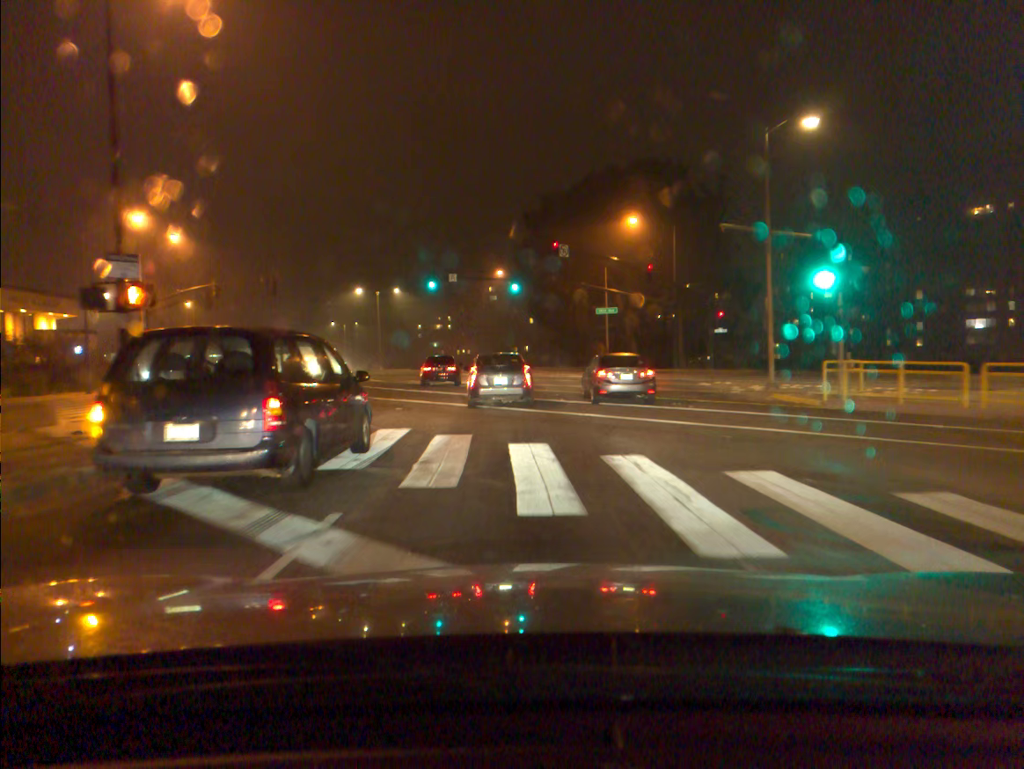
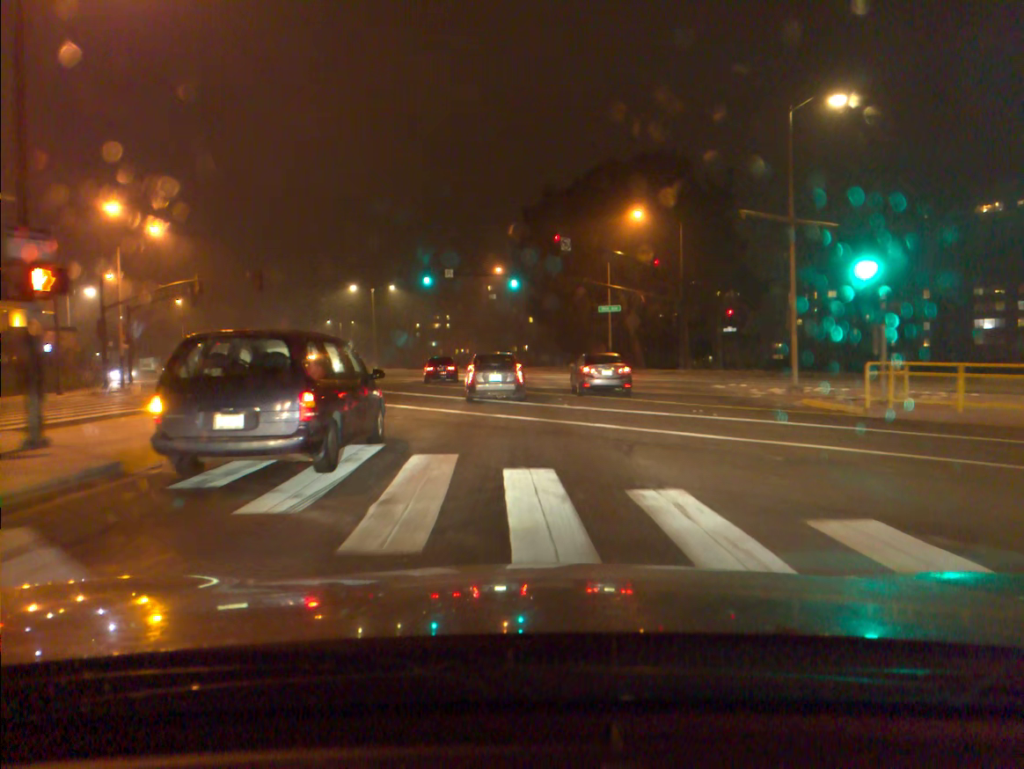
(0.0, +2.7) m; 0°
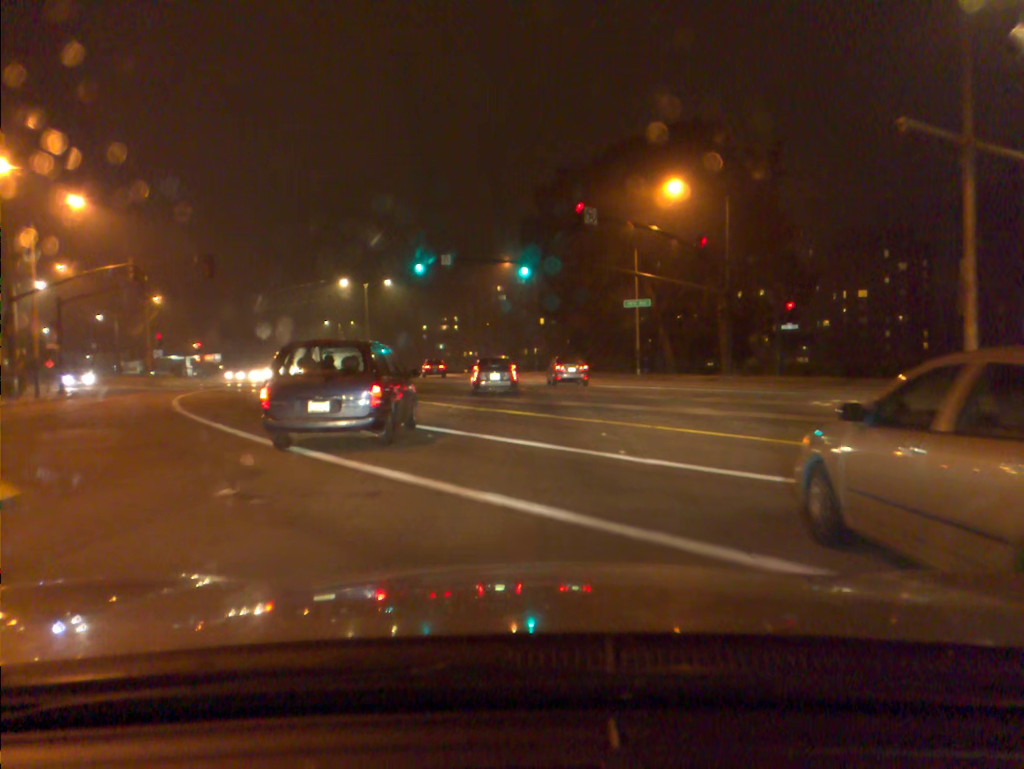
(-0.1, +10.2) m; -1°
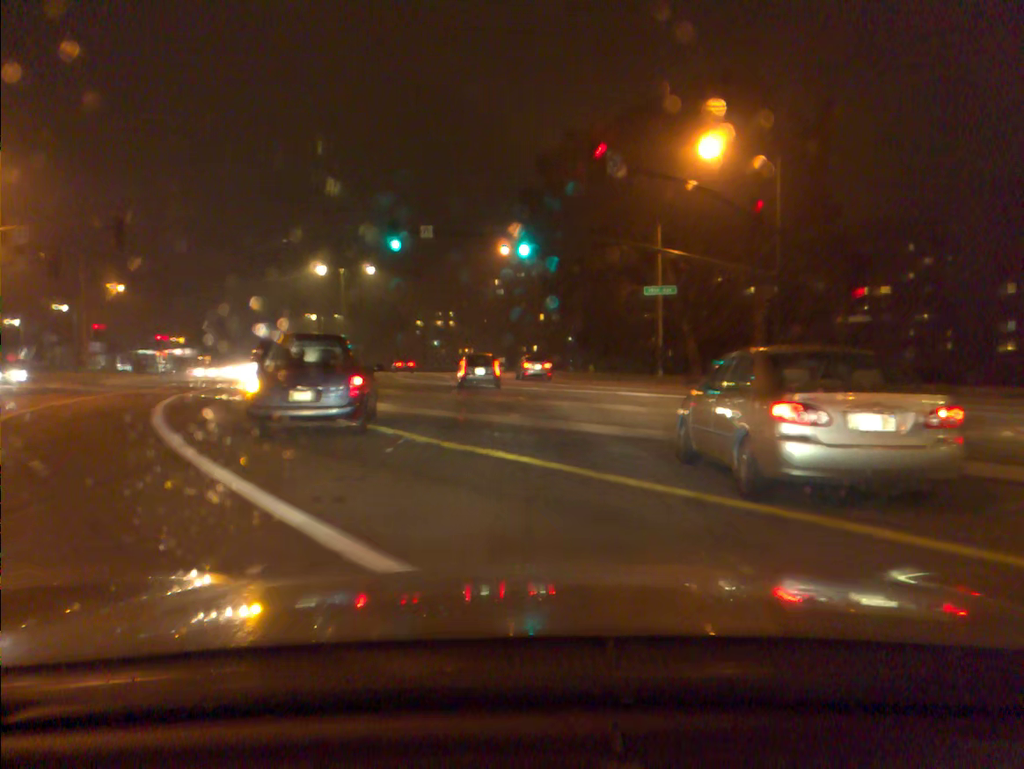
(0.0, +8.9) m; 0°
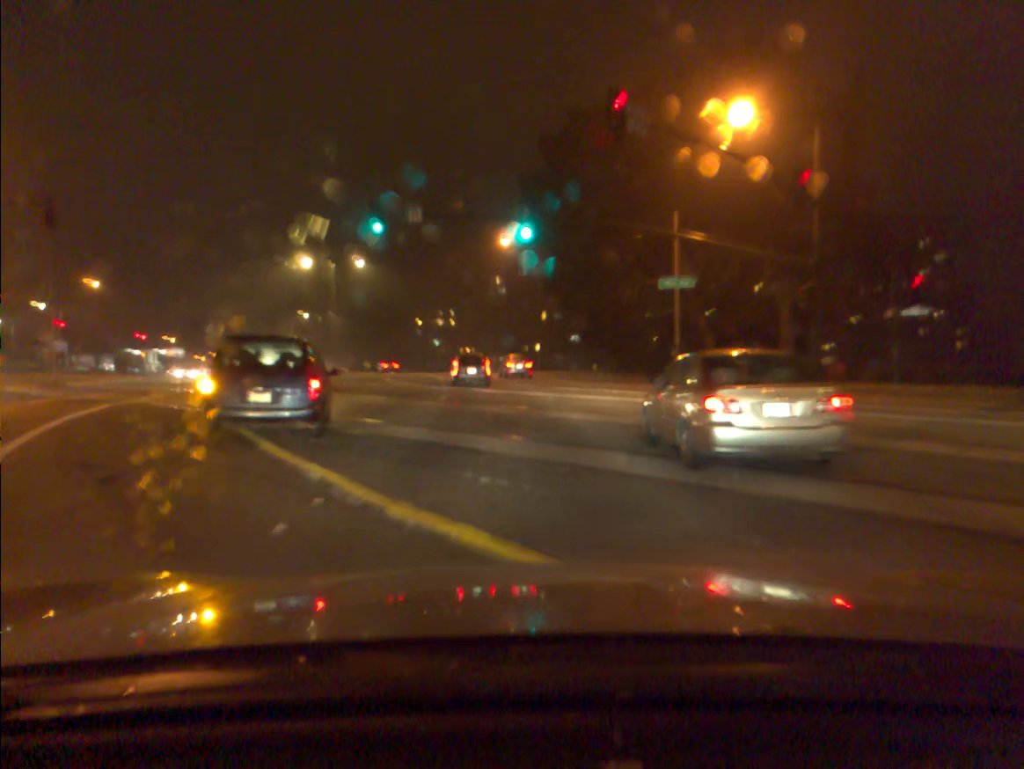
(0.0, +5.1) m; 0°
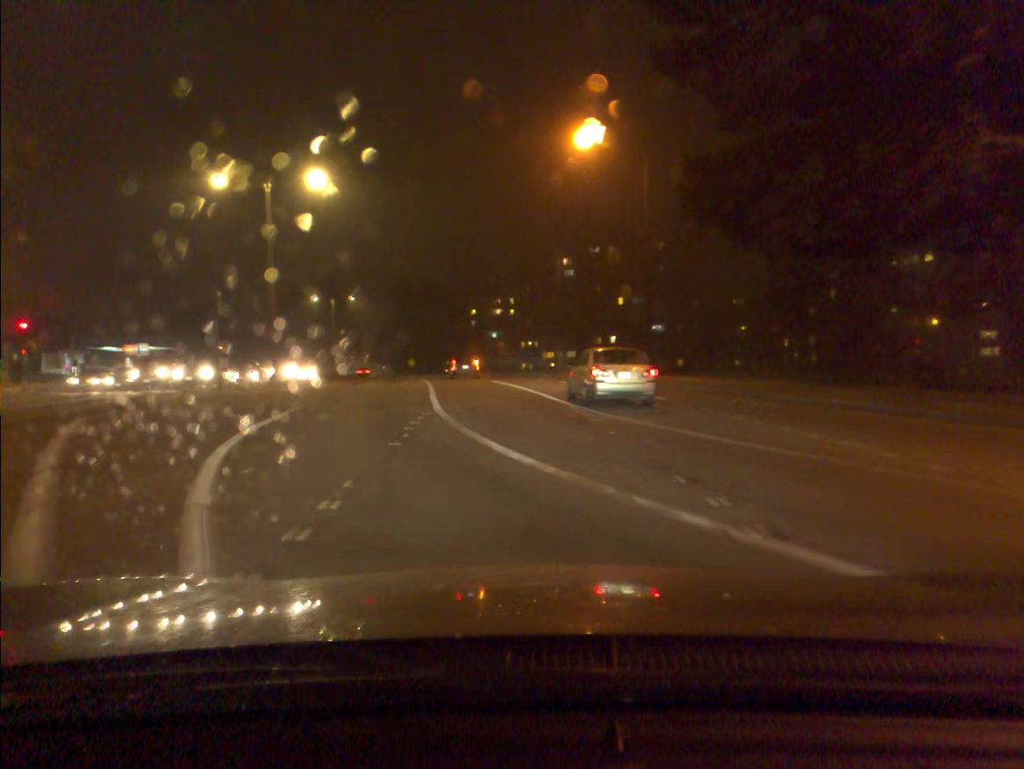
(-1.1, +29.8) m; -4°
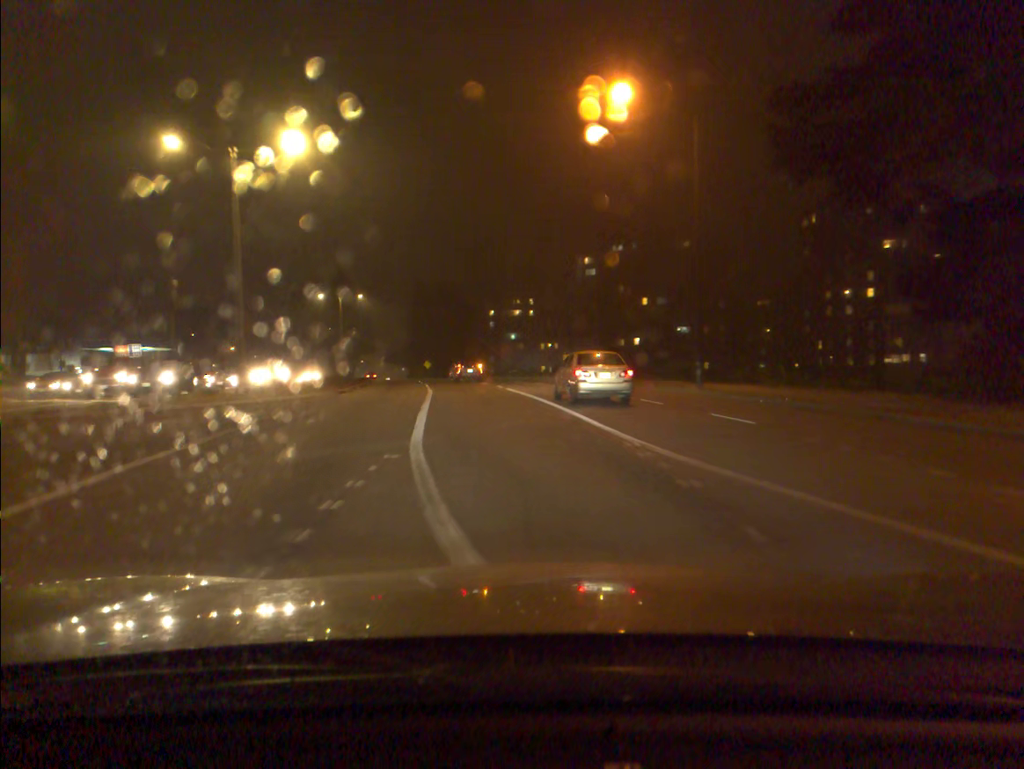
(-0.1, +7.0) m; -1°
